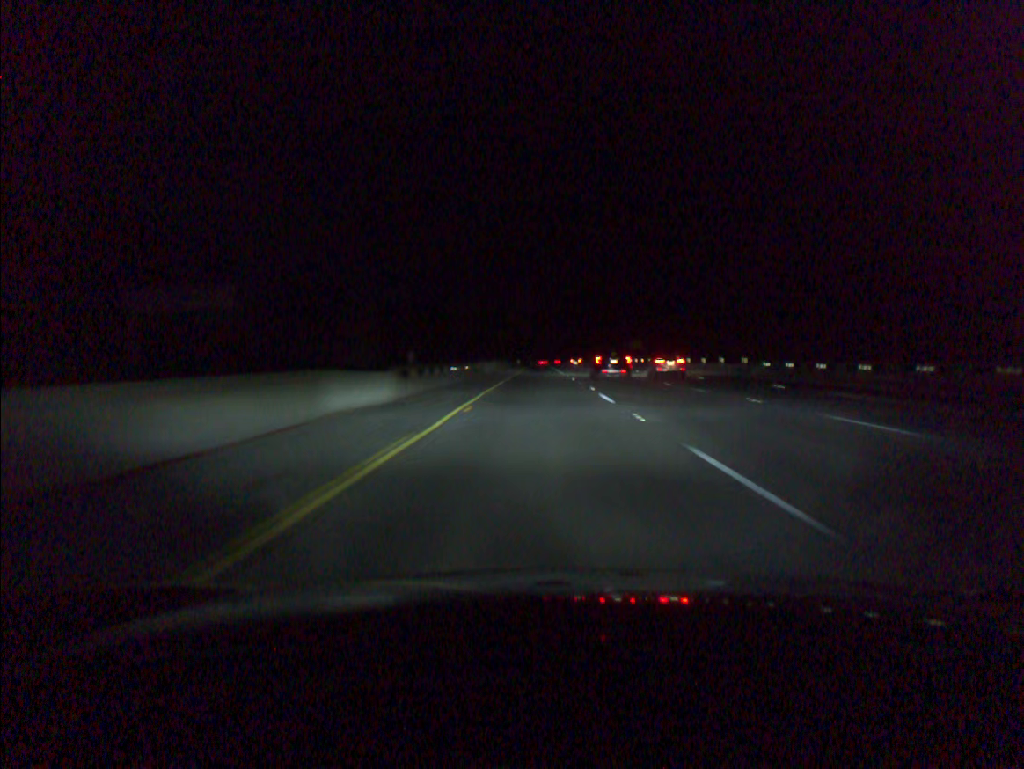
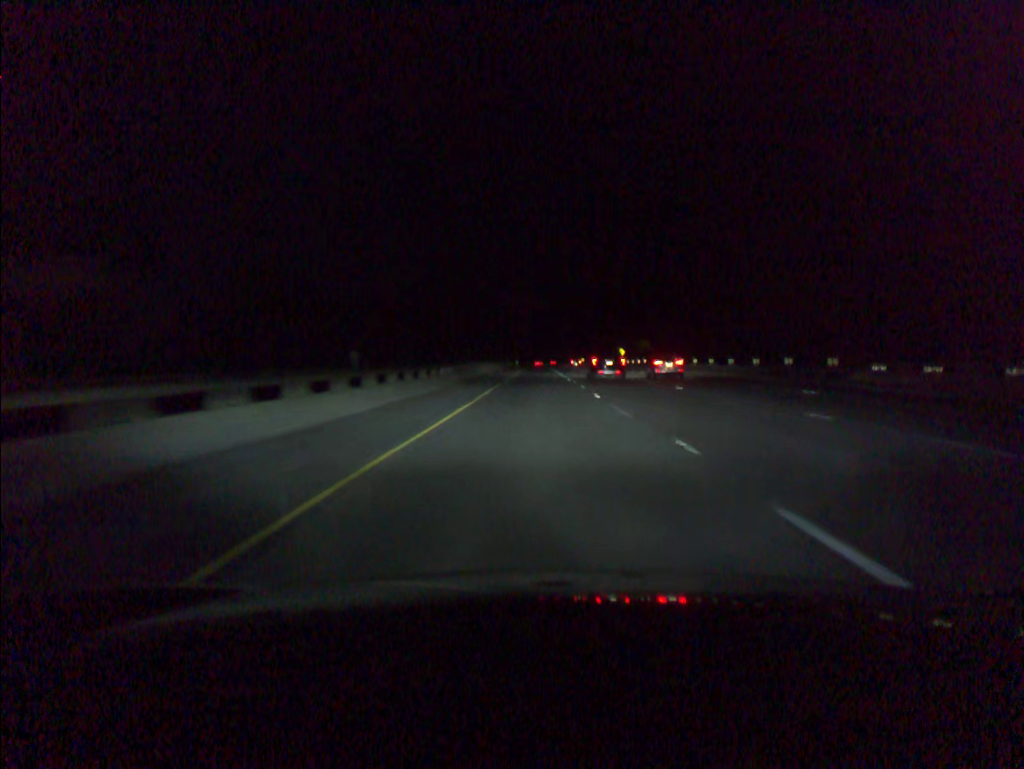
(0.0, +18.6) m; 0°
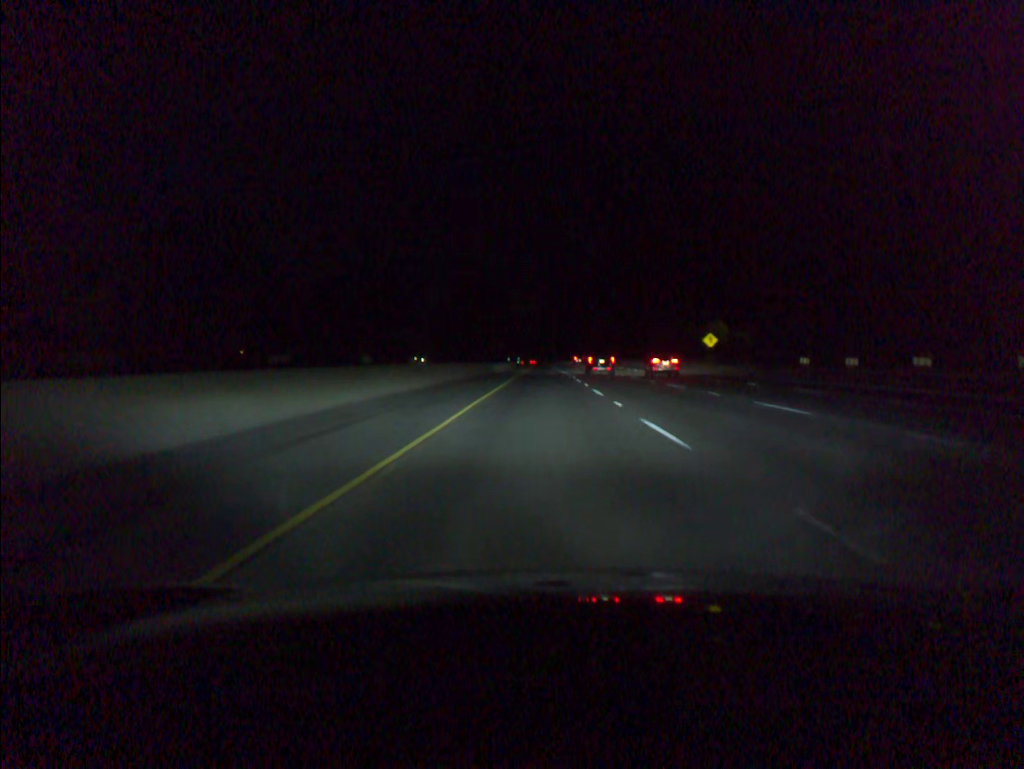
(-0.4, +93.1) m; 0°
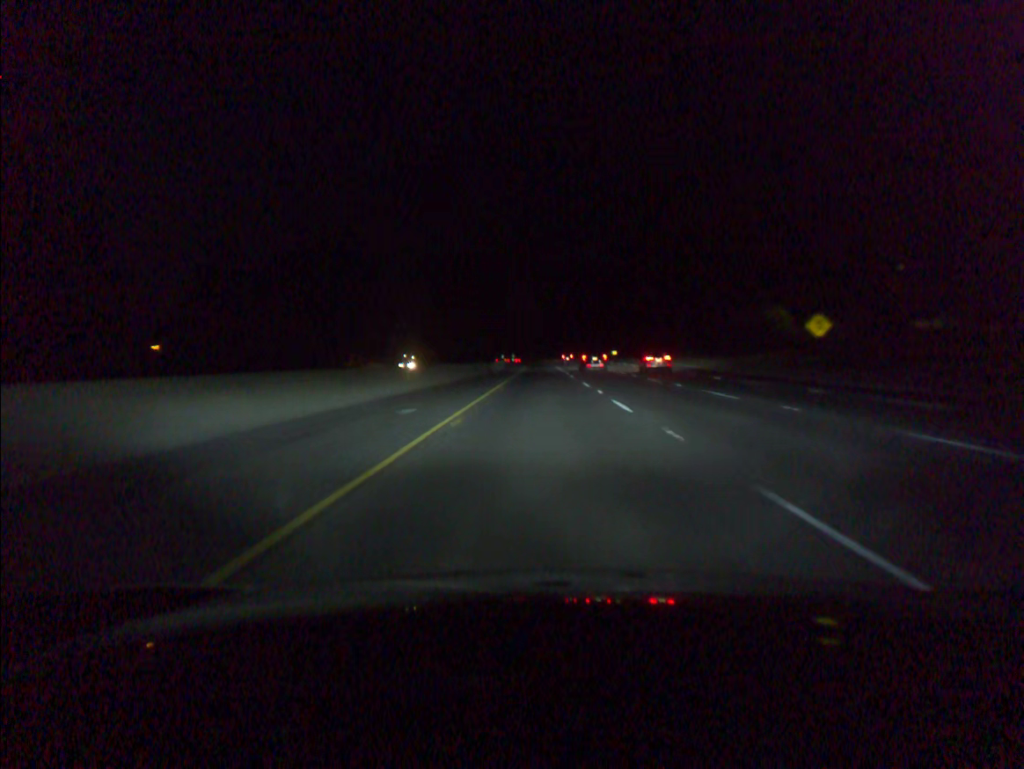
(+0.1, +37.3) m; 0°
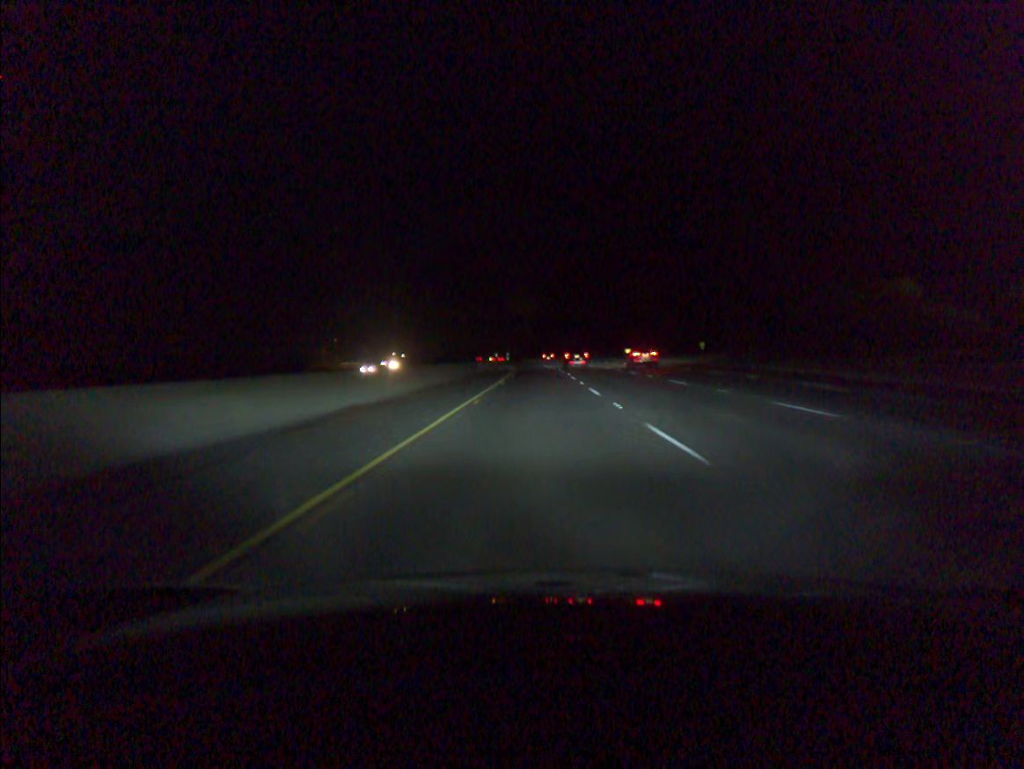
(+0.1, +37.3) m; 0°
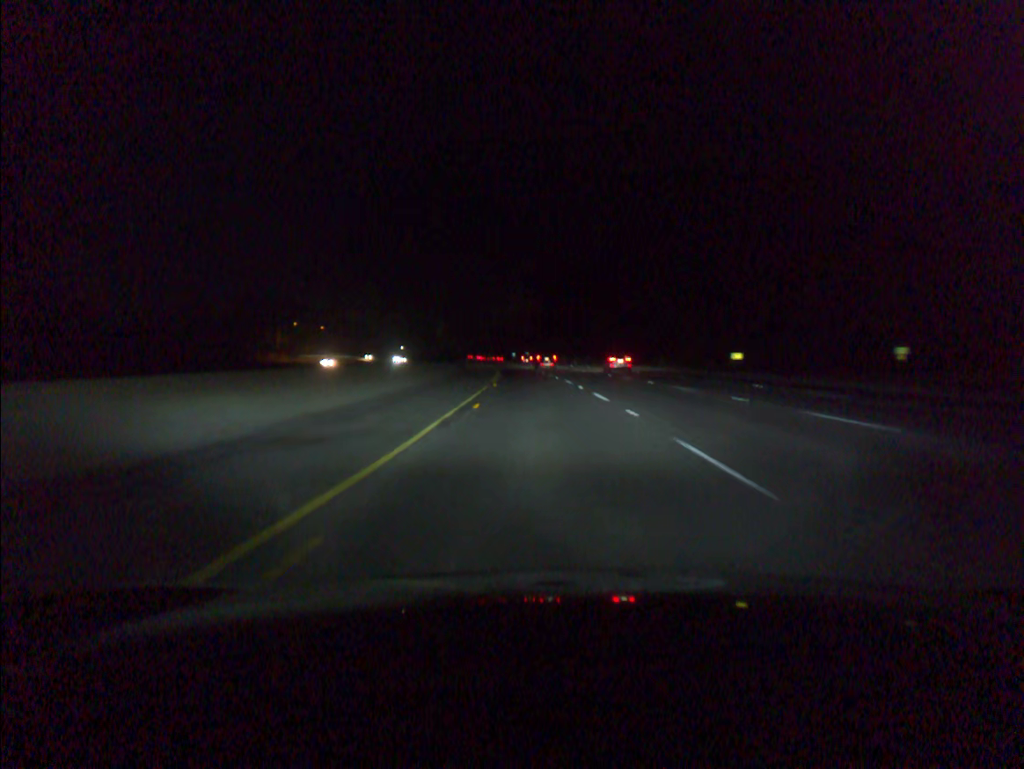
(-0.9, +74.6) m; -2°
